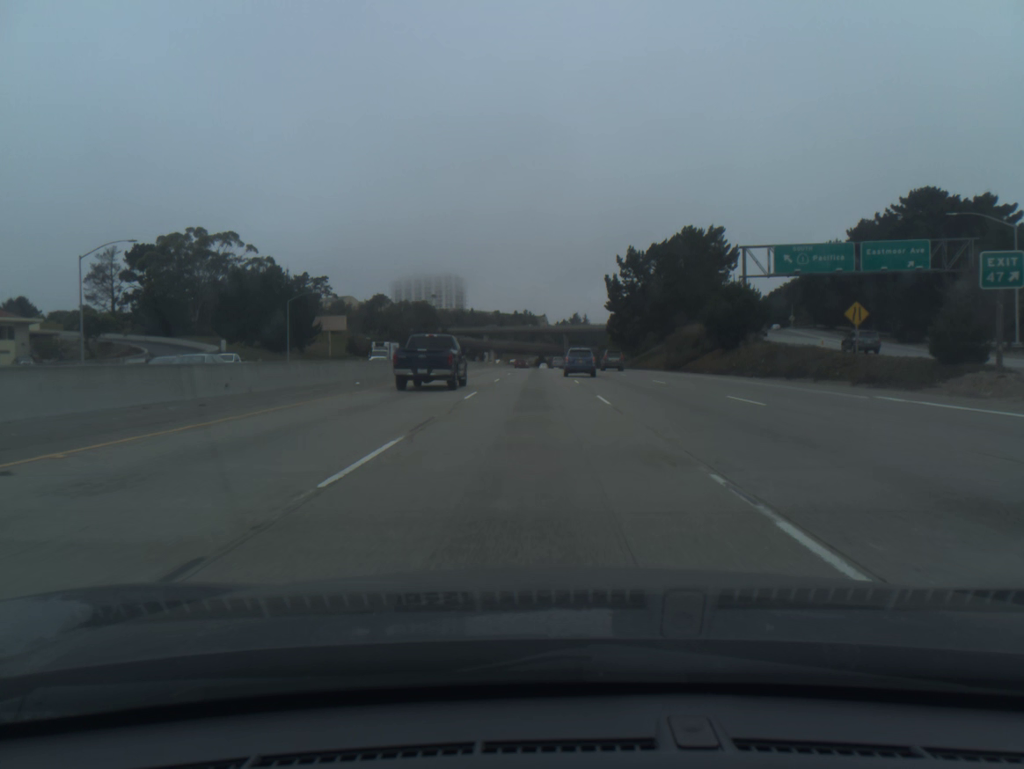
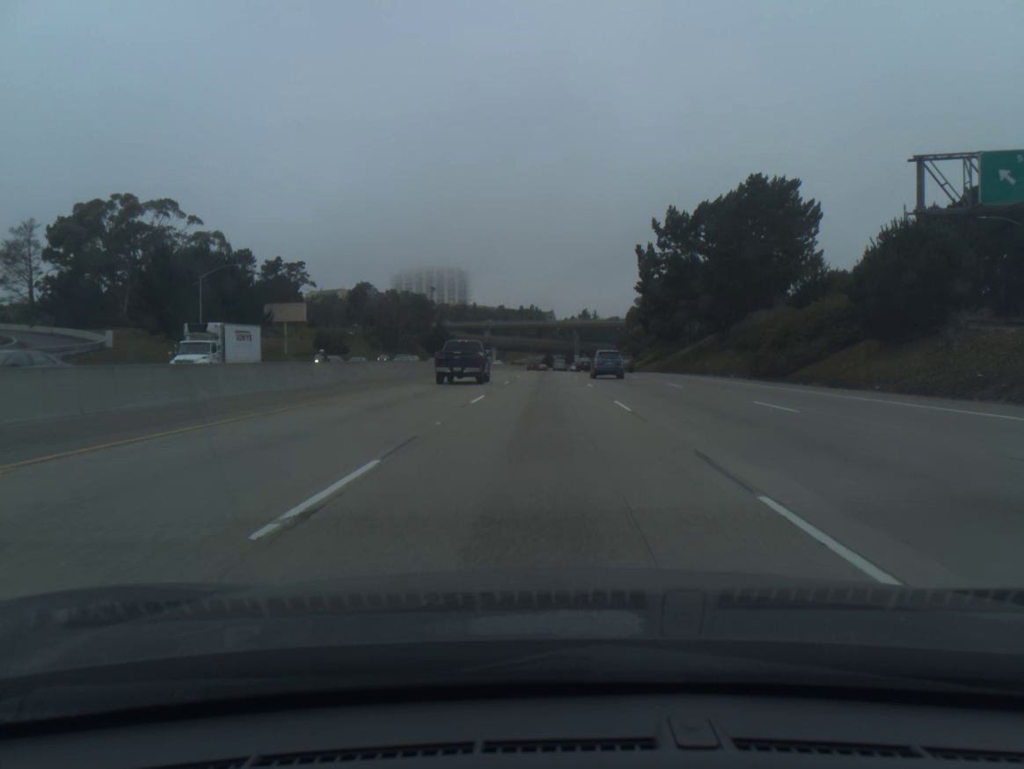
(-0.2, +30.5) m; -1°
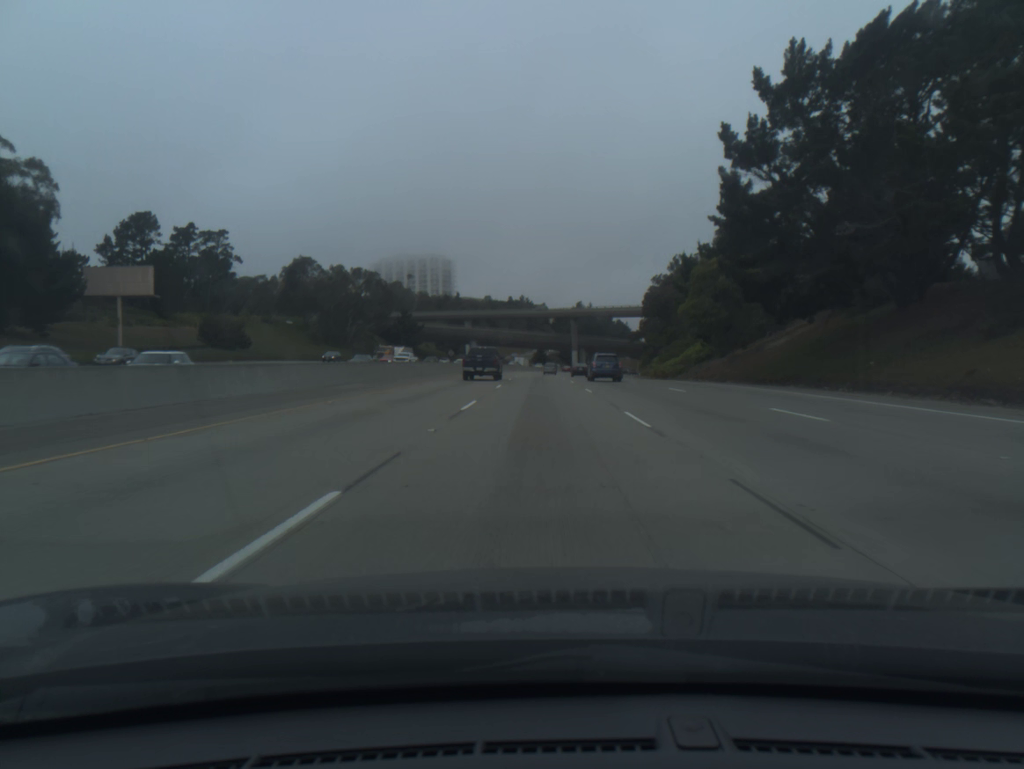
(+0.2, +46.0) m; +1°
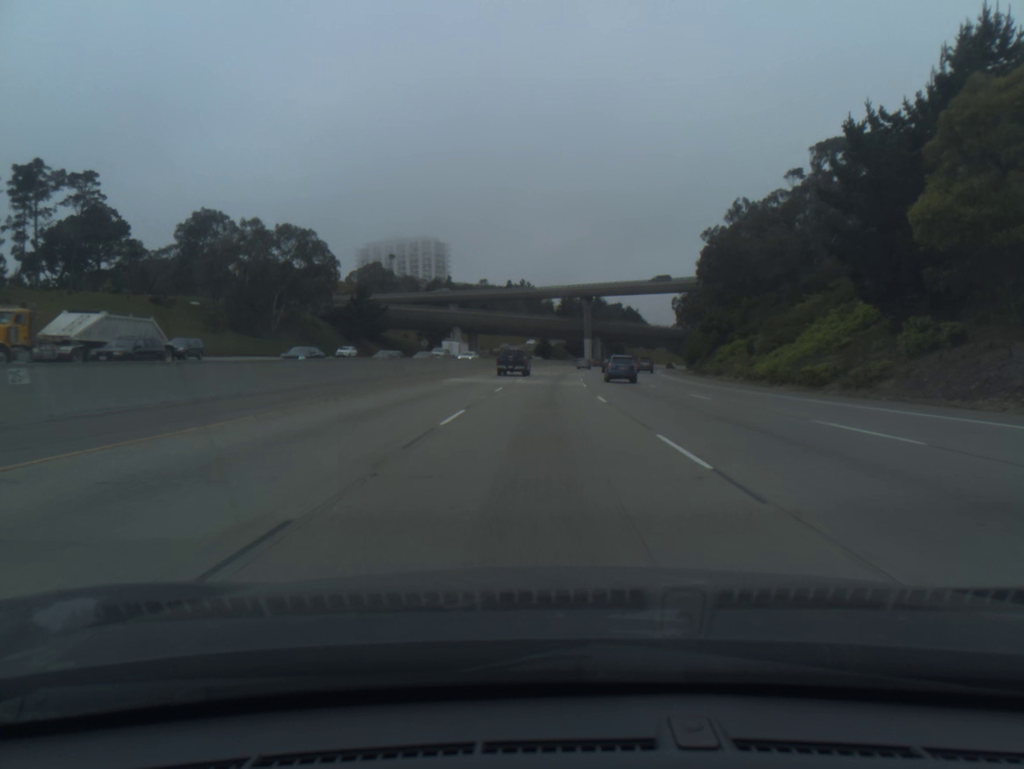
(-0.1, +47.4) m; 0°
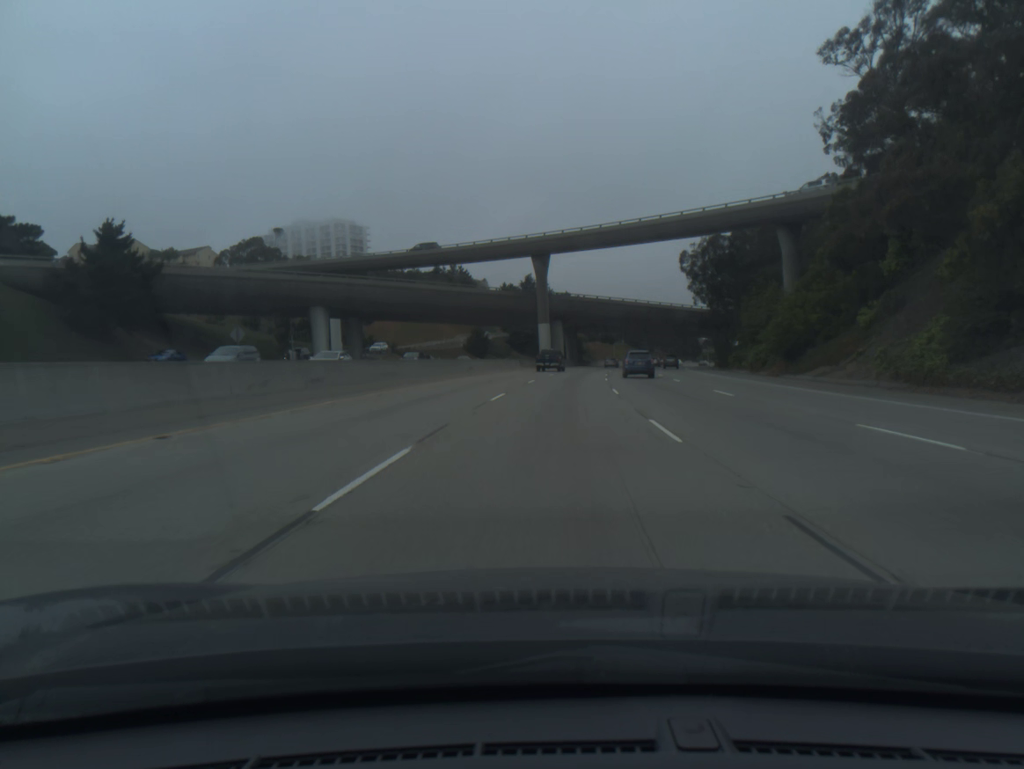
(+1.8, +65.8) m; +4°
